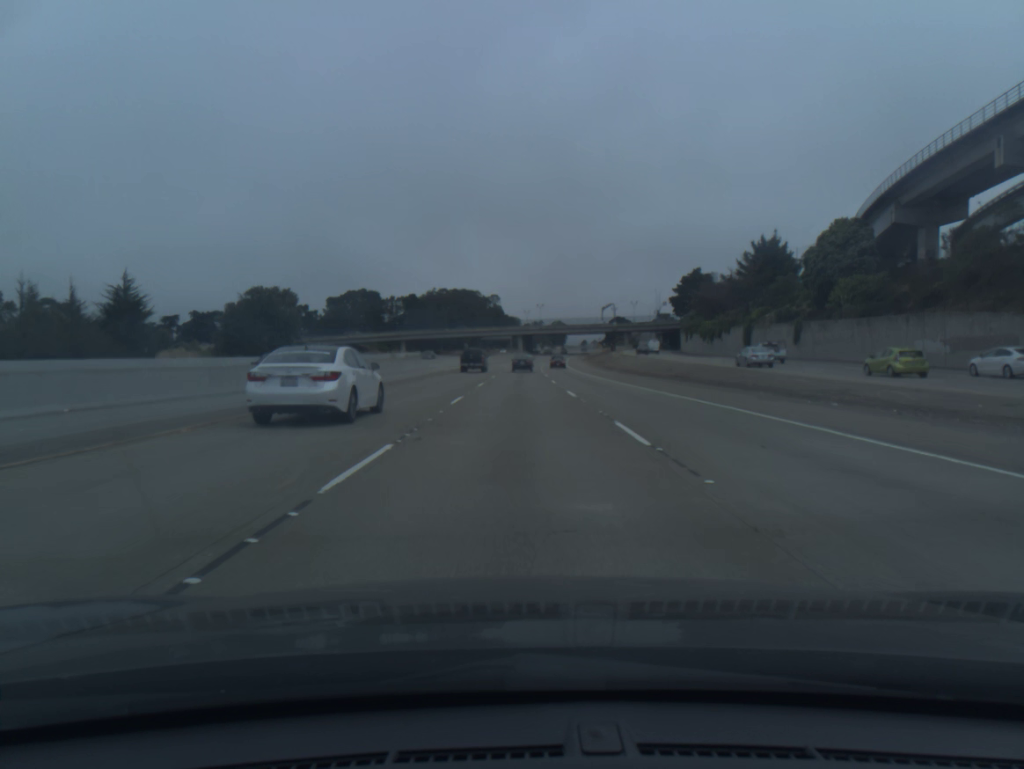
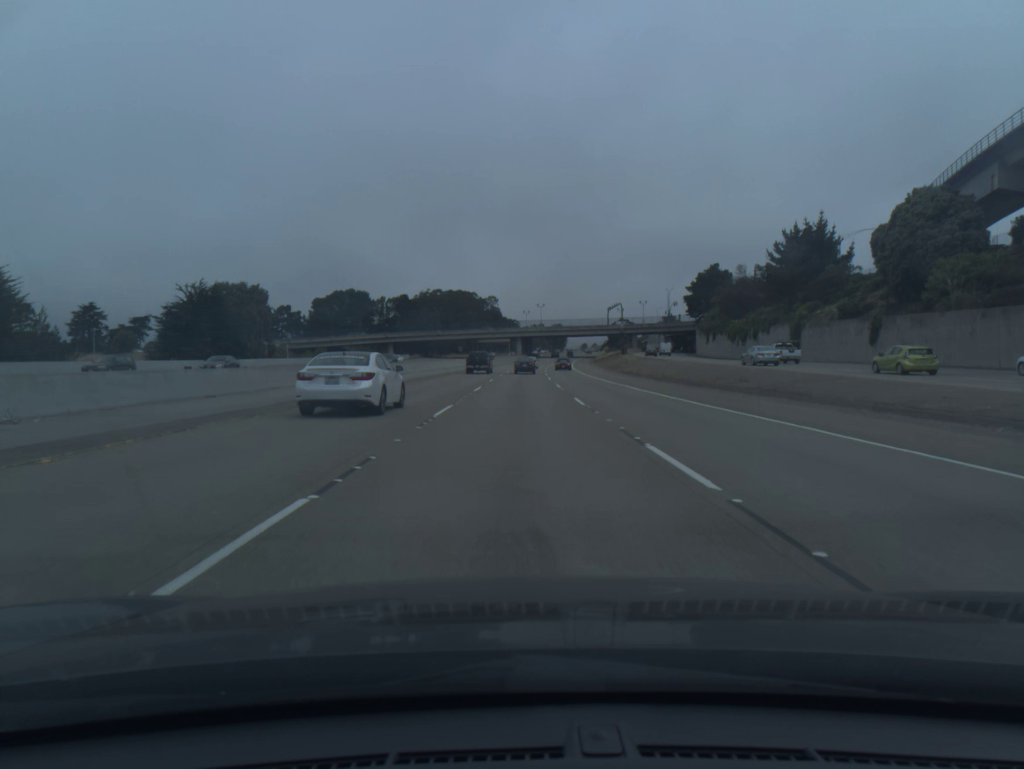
(0.0, +18.3) m; 0°
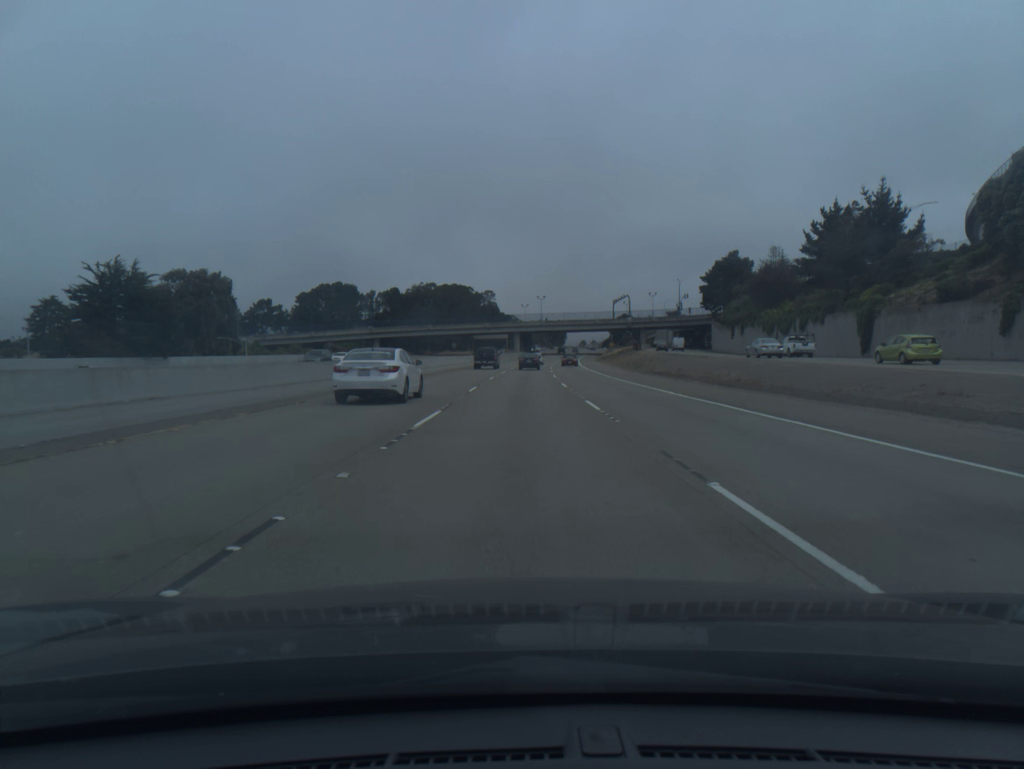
(0.0, +18.2) m; 0°
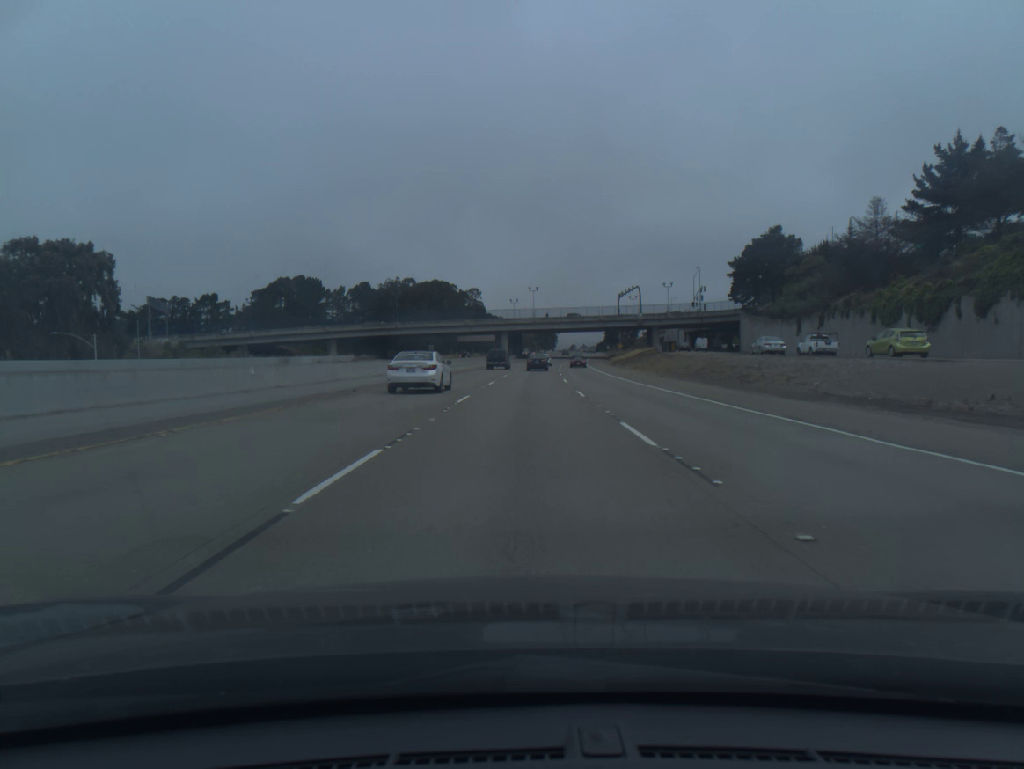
(+0.2, +36.4) m; +1°
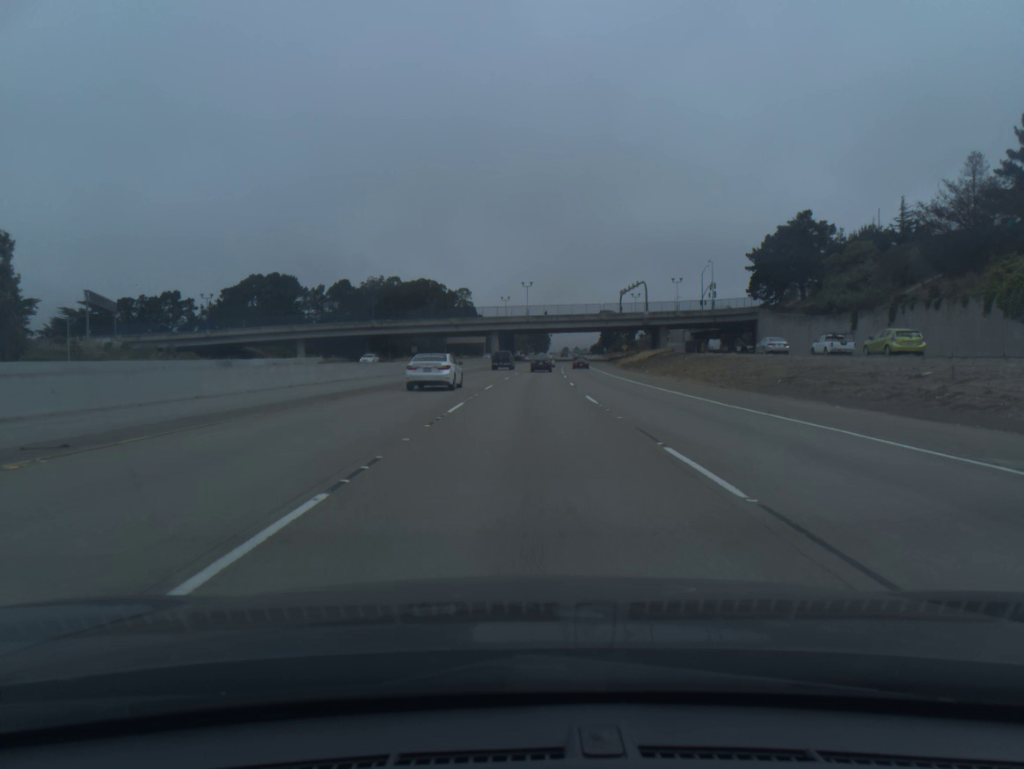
(+0.1, +18.1) m; +1°
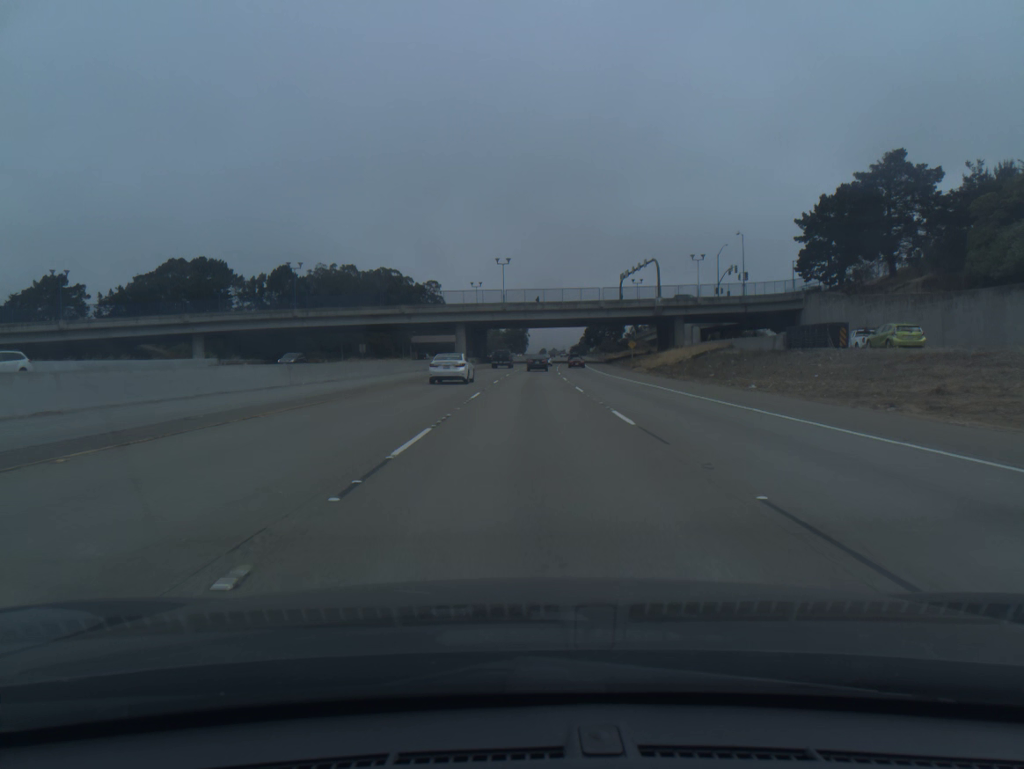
(+0.5, +36.1) m; +2°
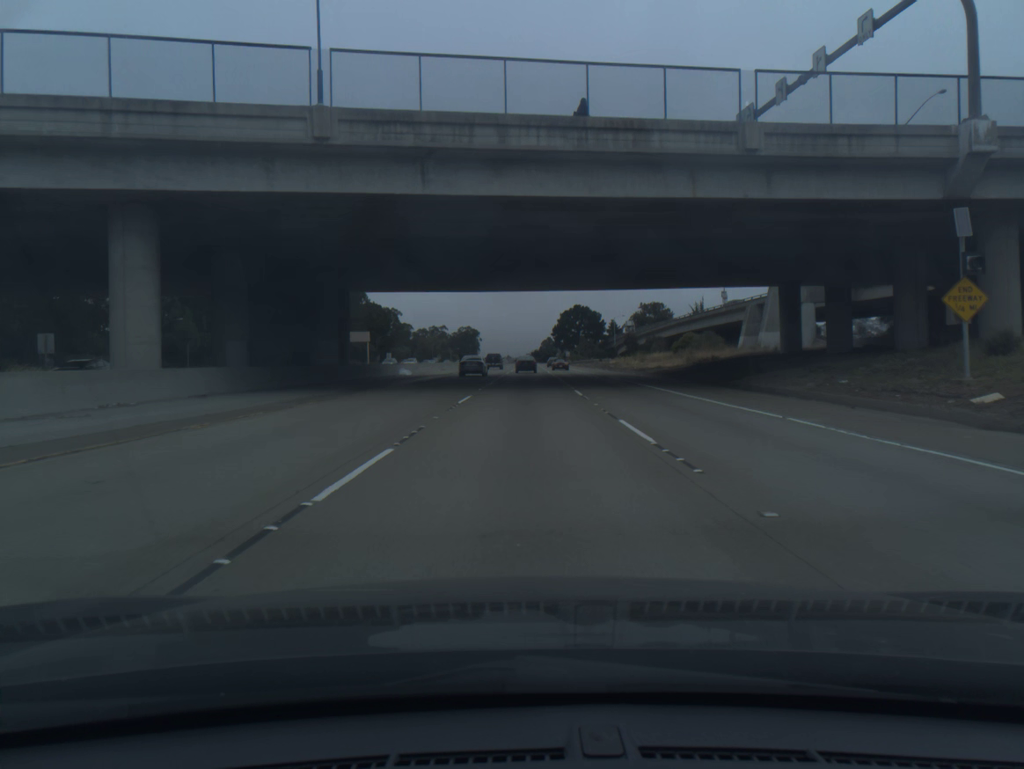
(+2.7, +90.1) m; +3°
